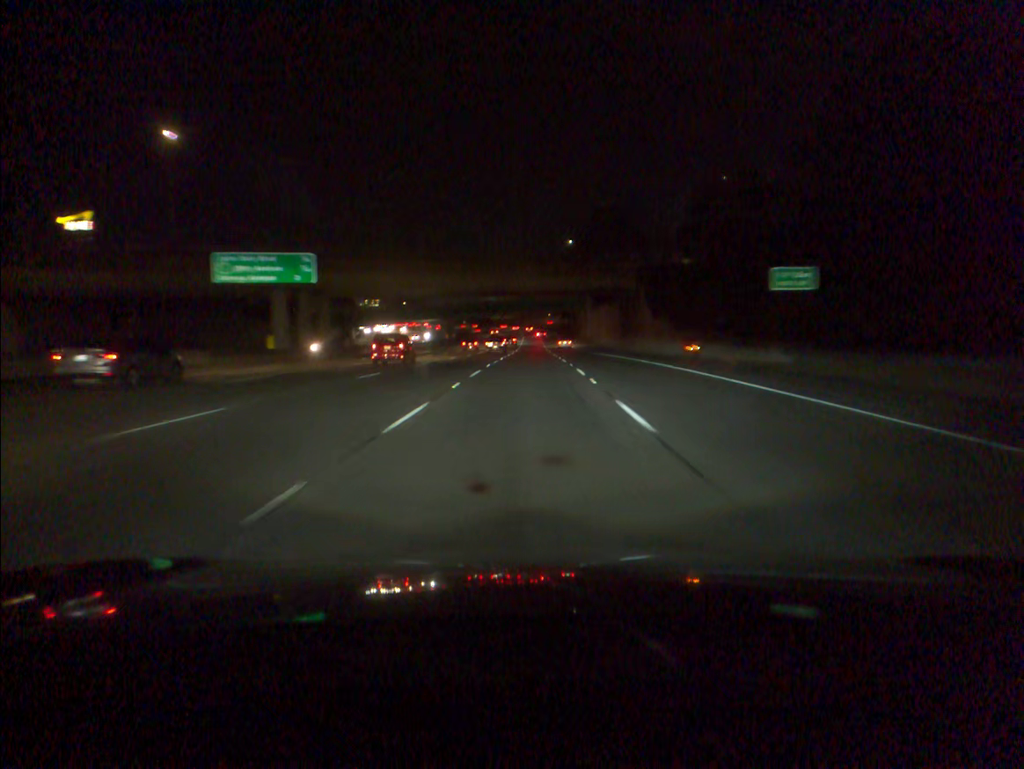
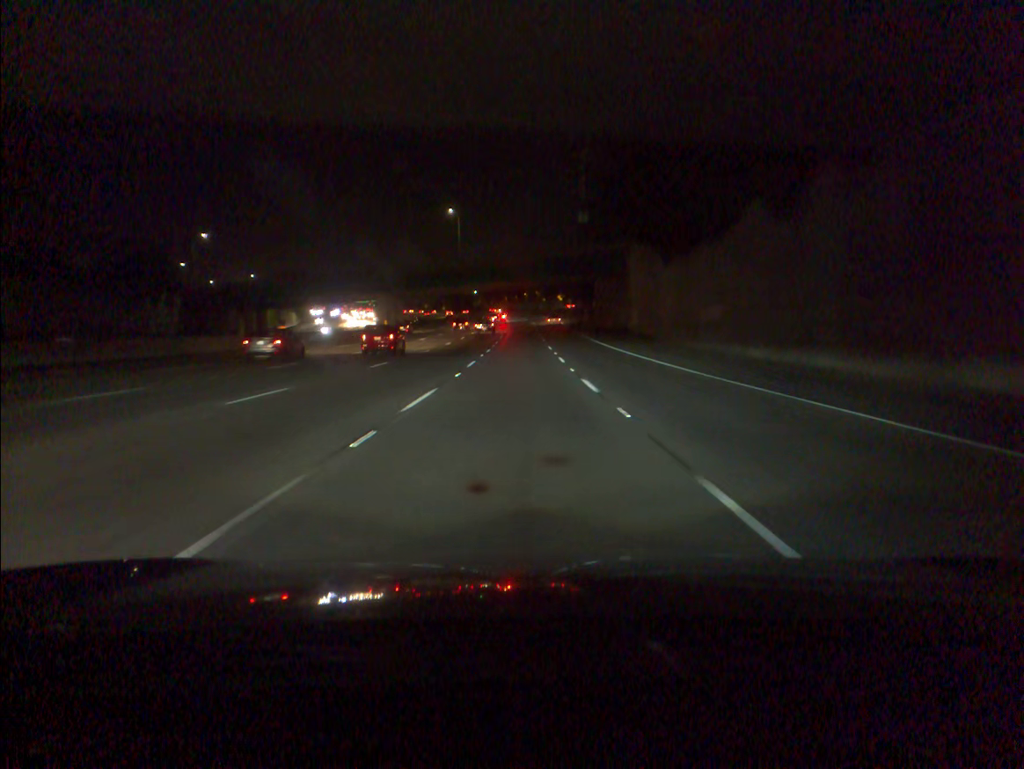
(+0.9, +66.1) m; +1°
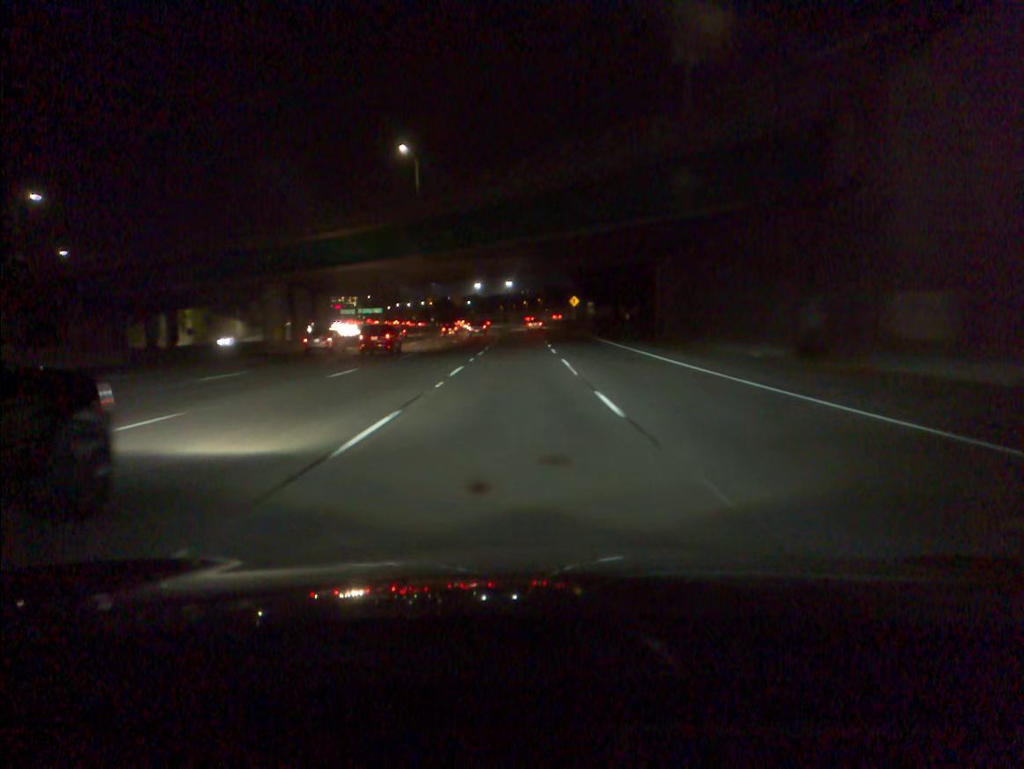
(-0.1, +48.7) m; 0°
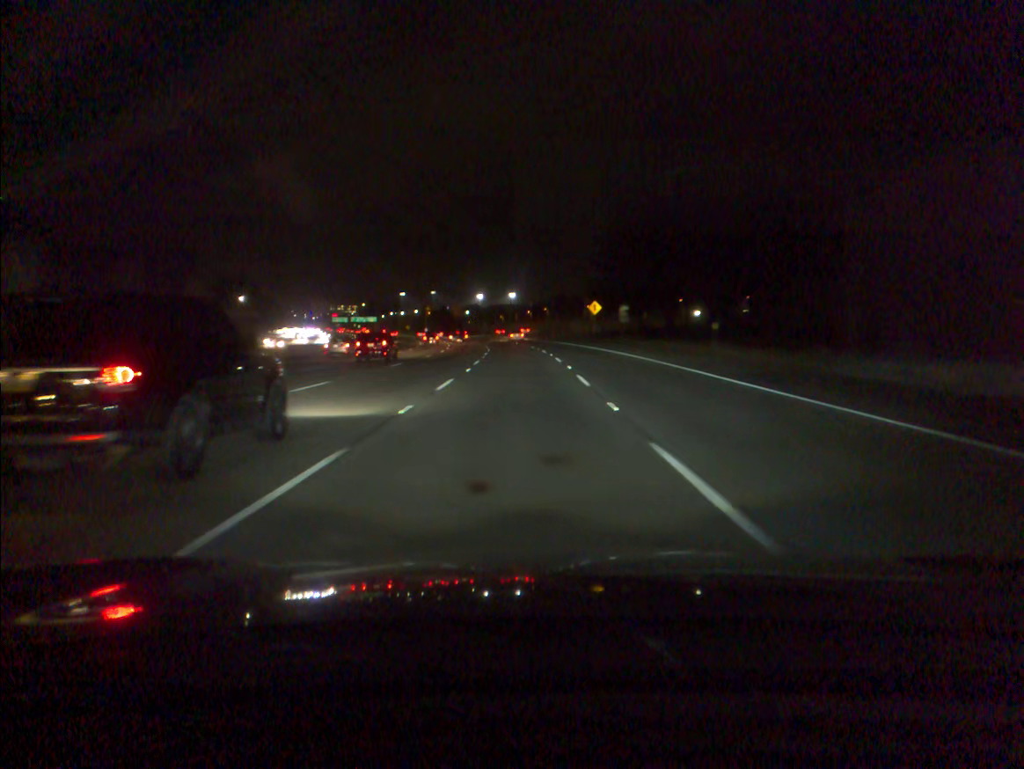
(-0.1, +32.5) m; 0°
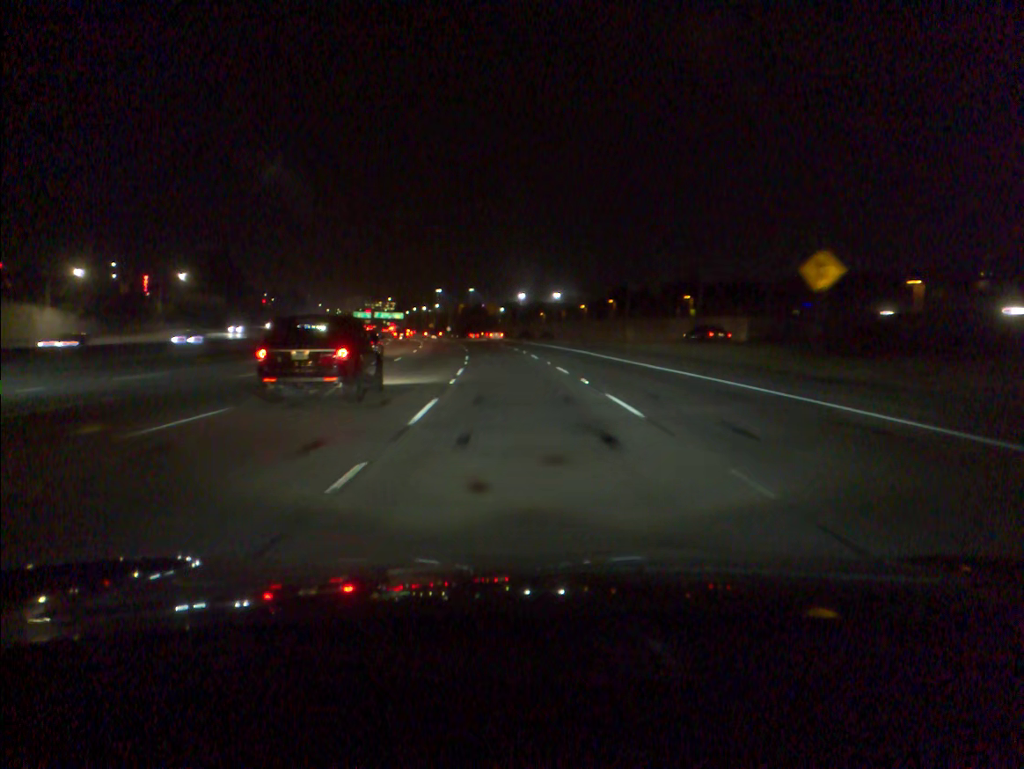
(-1.1, +64.6) m; -3°
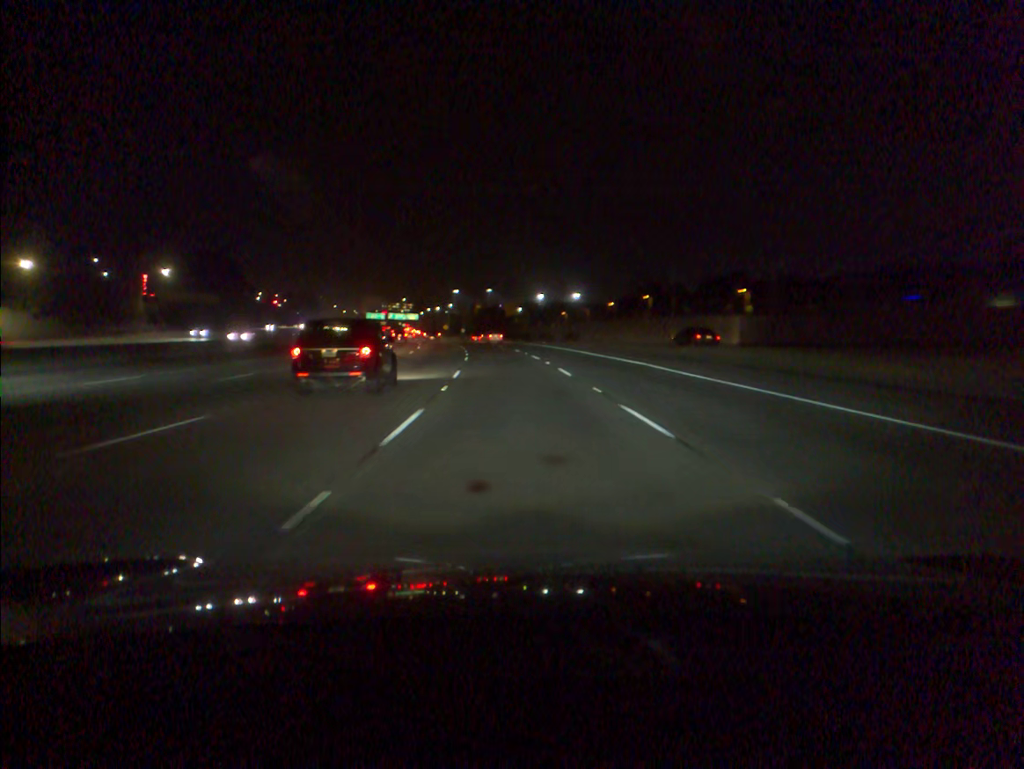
(-0.2, +16.2) m; -1°
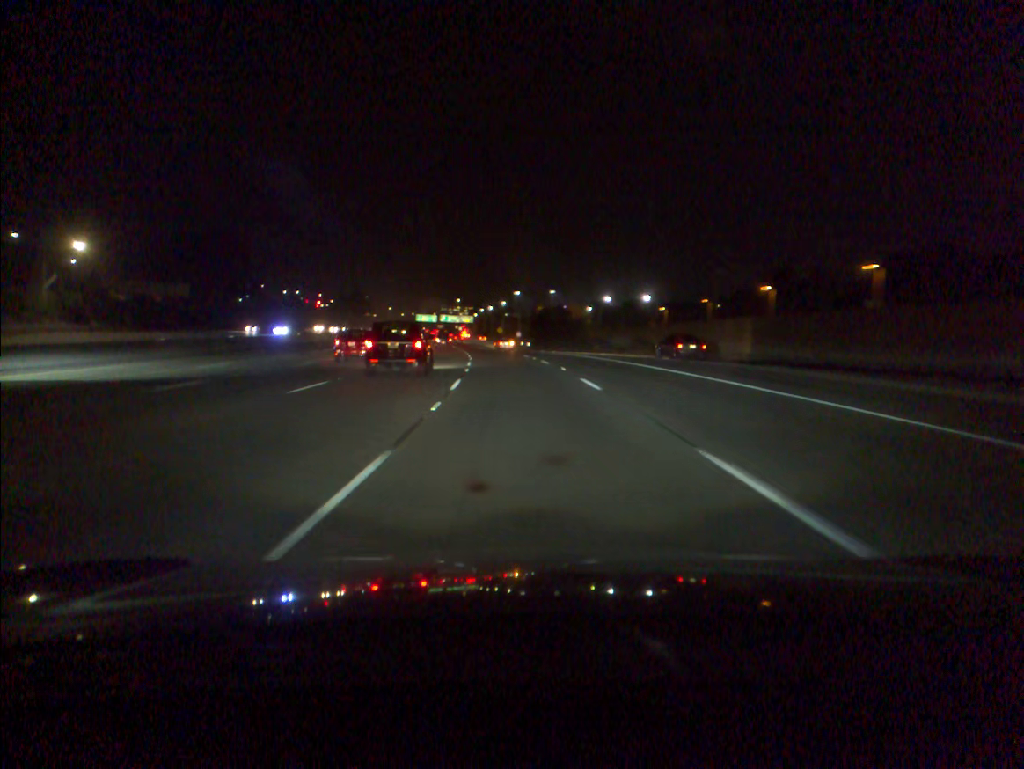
(-2.0, +48.6) m; -5°
